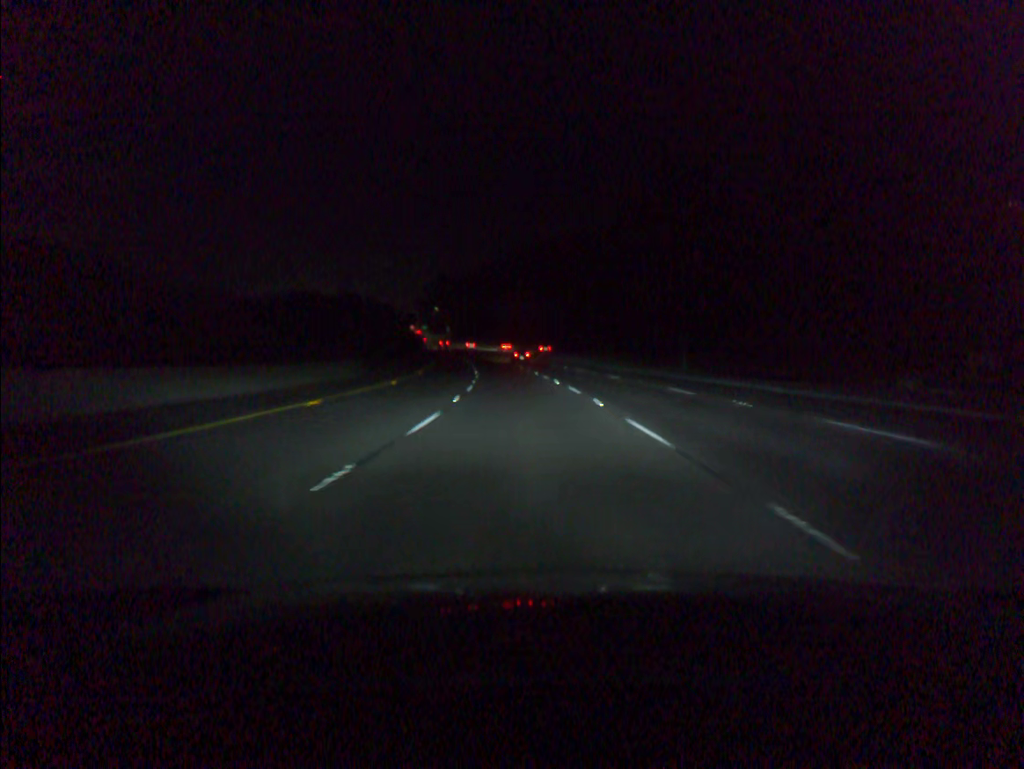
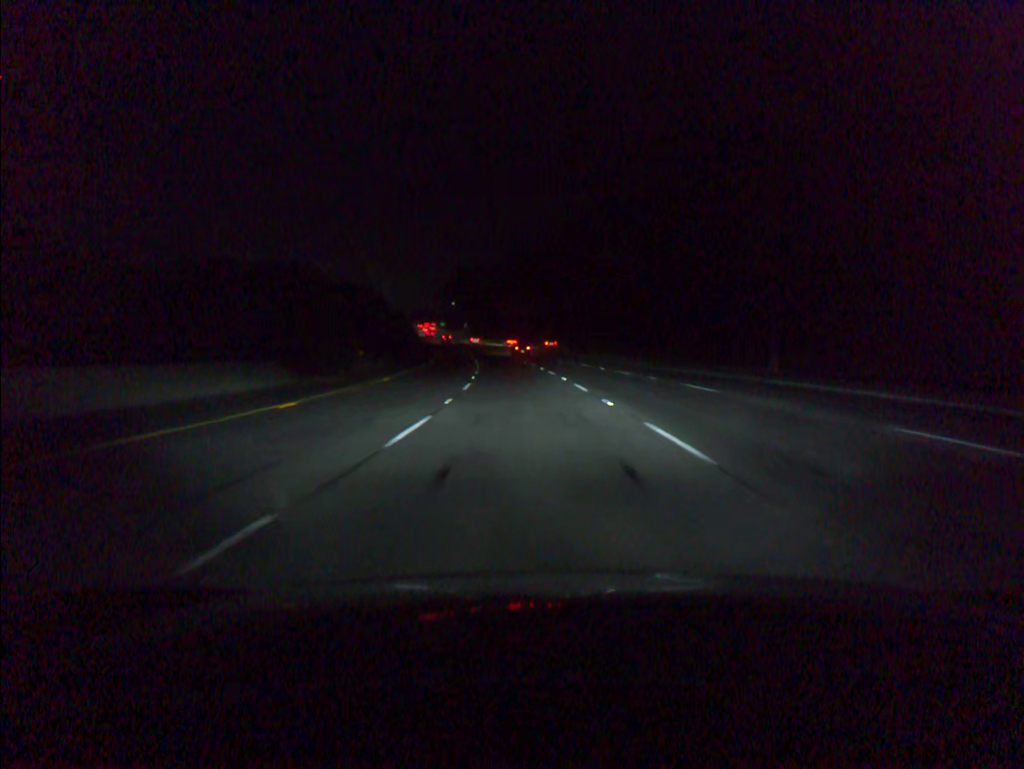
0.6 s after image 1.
(-0.2, +17.0) m; -2°
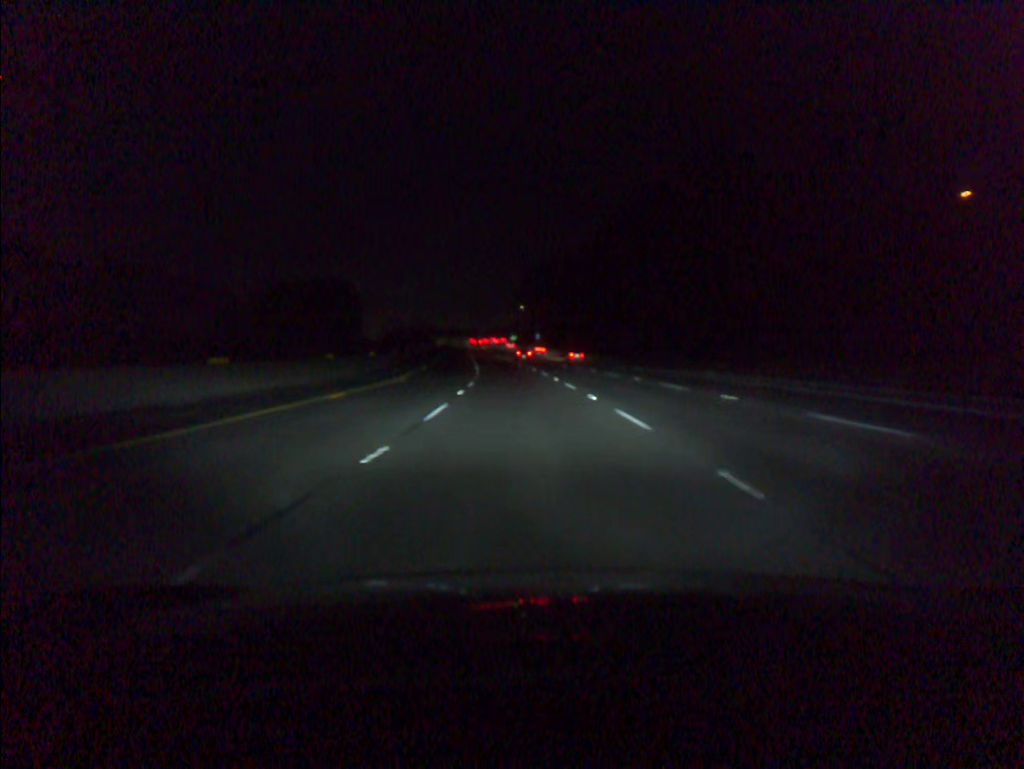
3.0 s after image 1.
(-3.7, +68.3) m; -6°
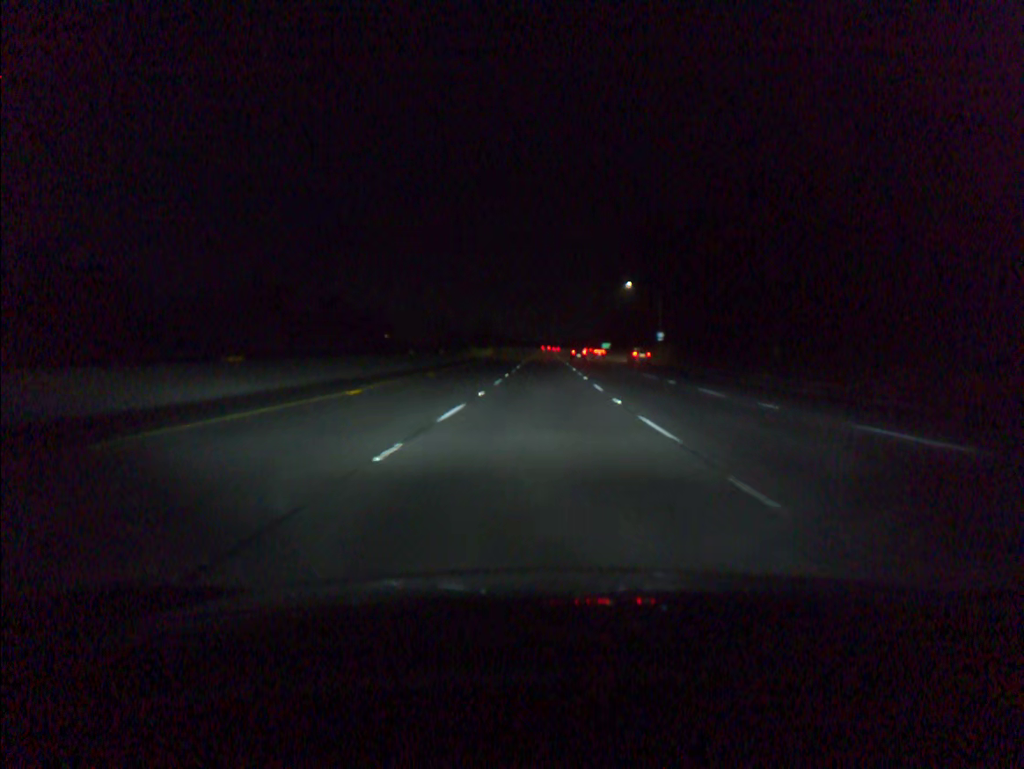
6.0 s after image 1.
(-5.6, +88.3) m; -6°
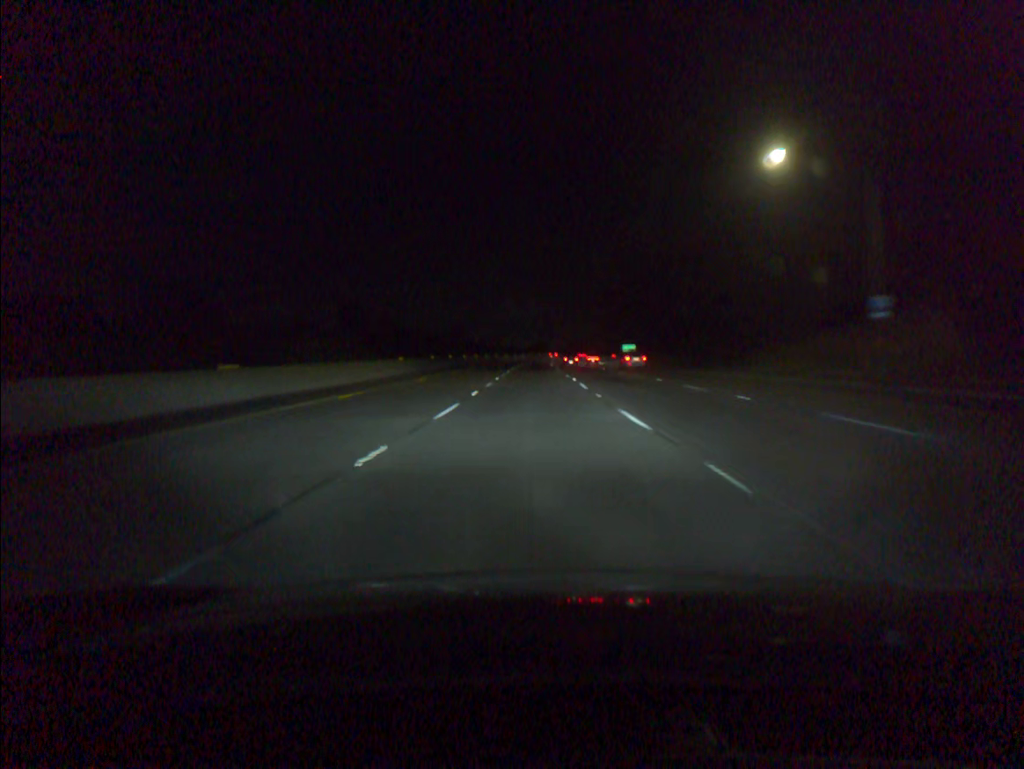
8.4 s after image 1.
(+0.6, +72.1) m; +1°
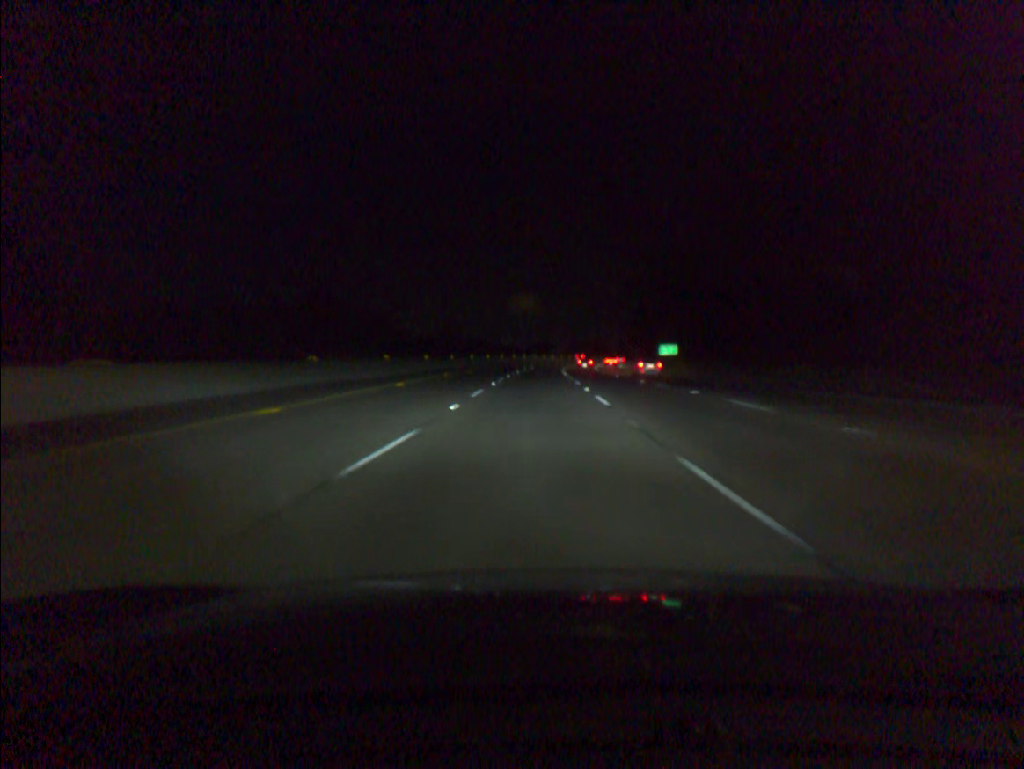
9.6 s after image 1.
(-0.1, +36.0) m; 0°
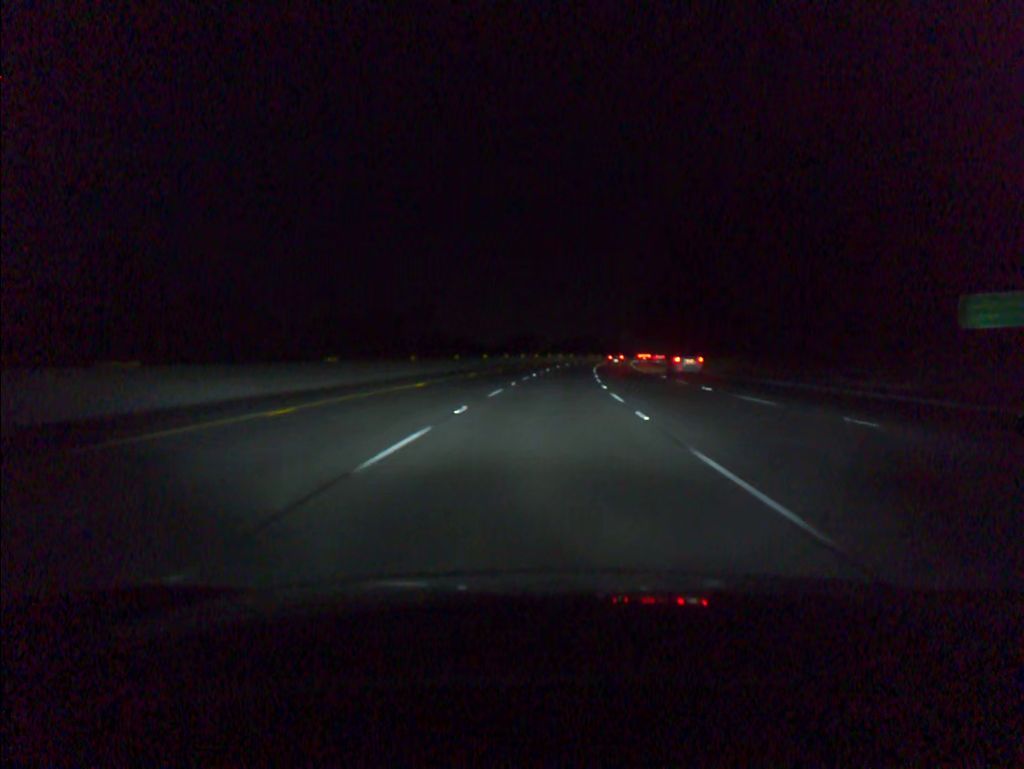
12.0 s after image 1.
(+0.3, +72.7) m; +2°
